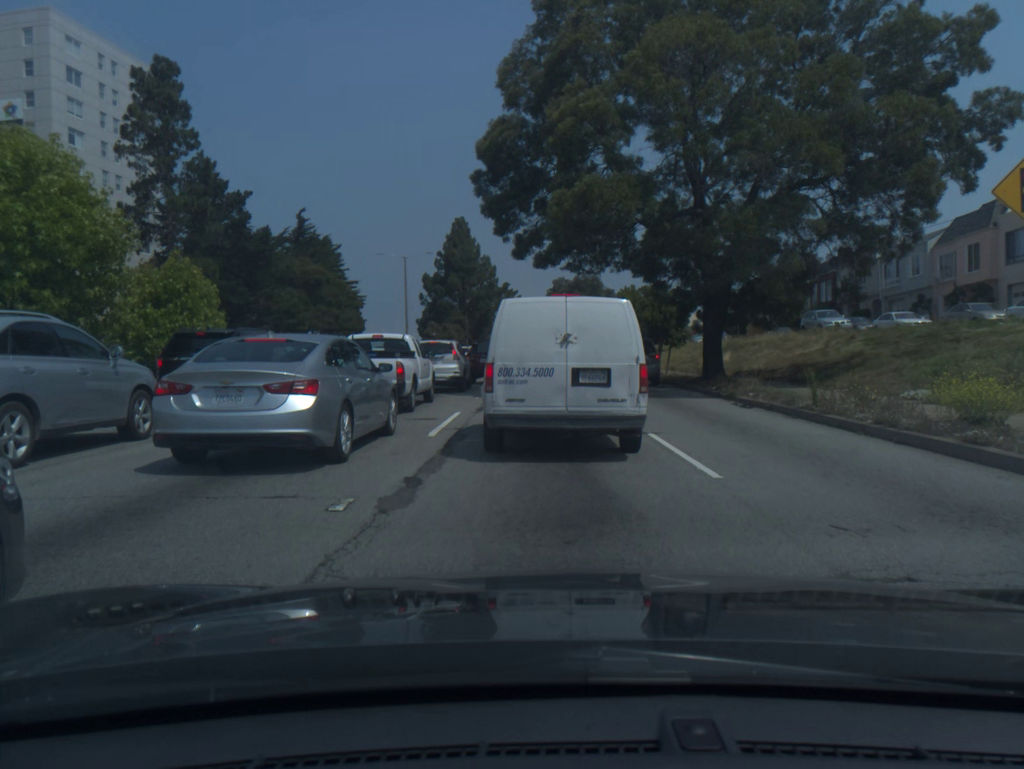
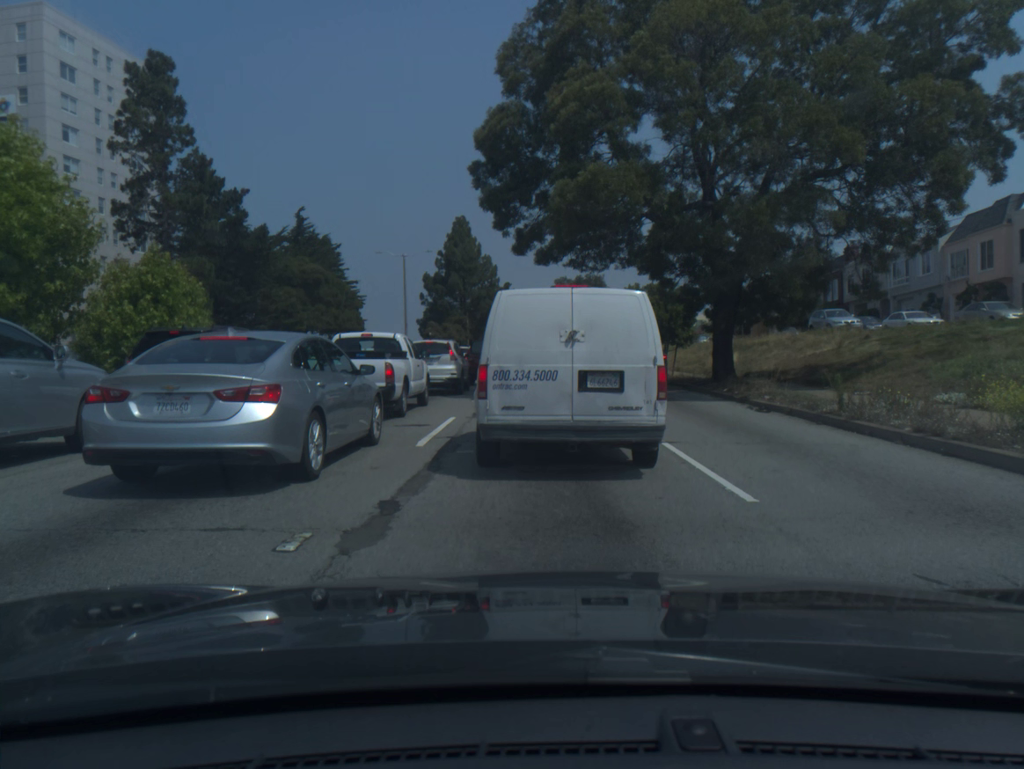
(0.0, +1.2) m; 0°
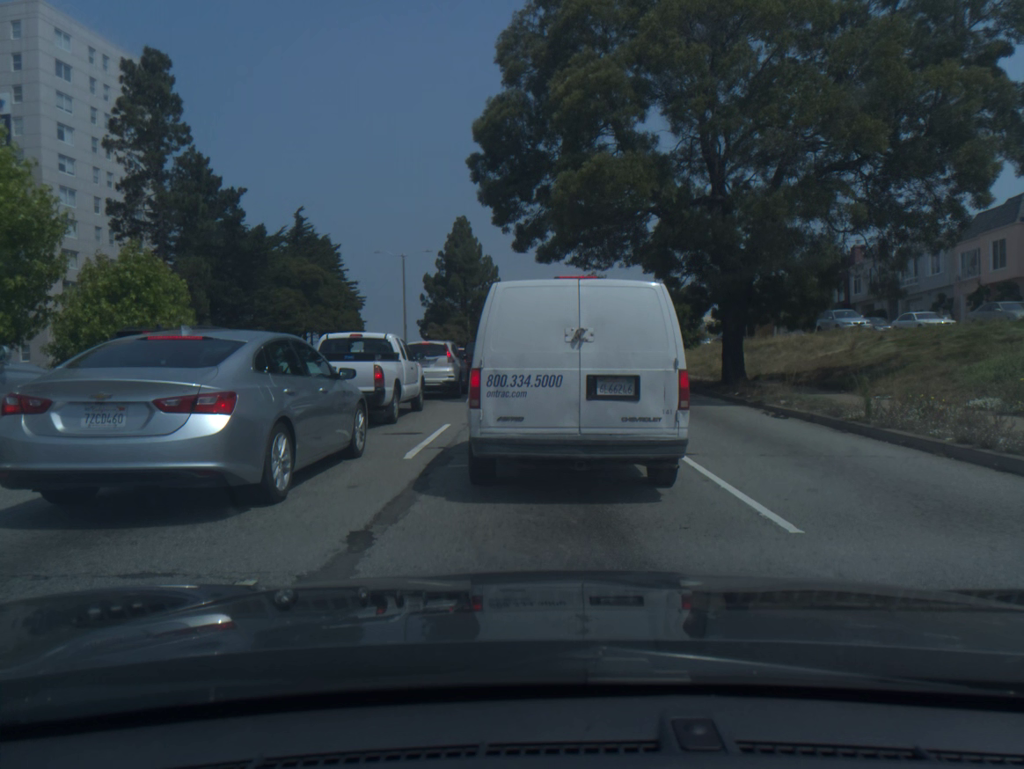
(0.0, +1.0) m; 0°
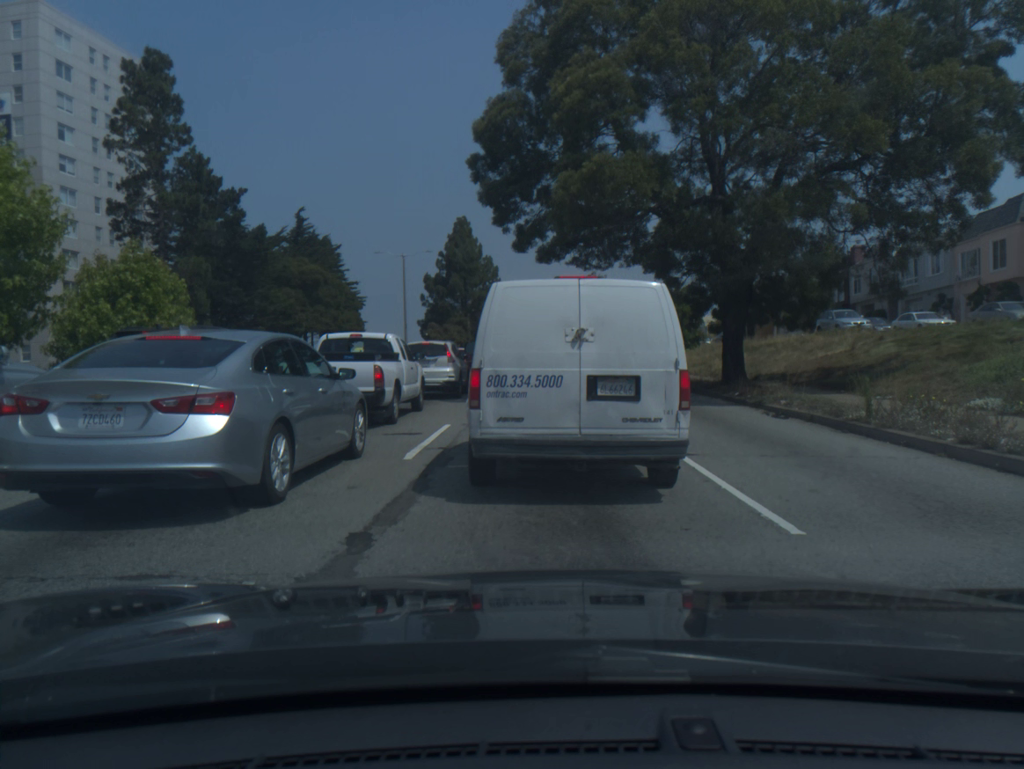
(0.0, 0.0) m; 0°
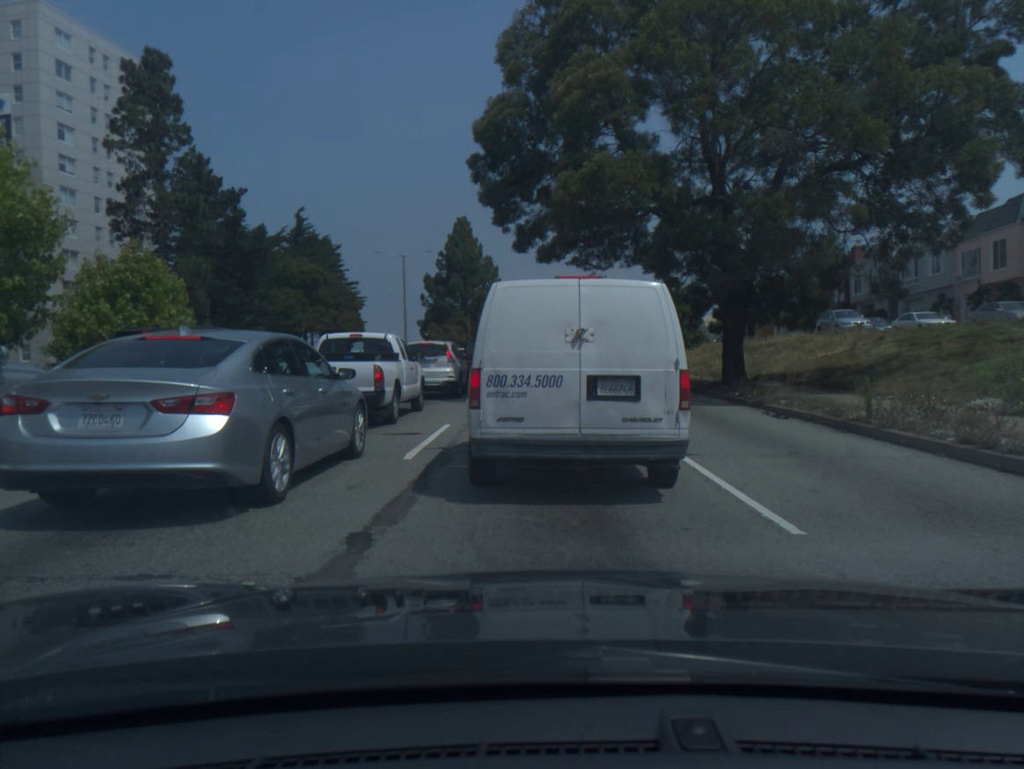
(0.0, 0.0) m; 0°
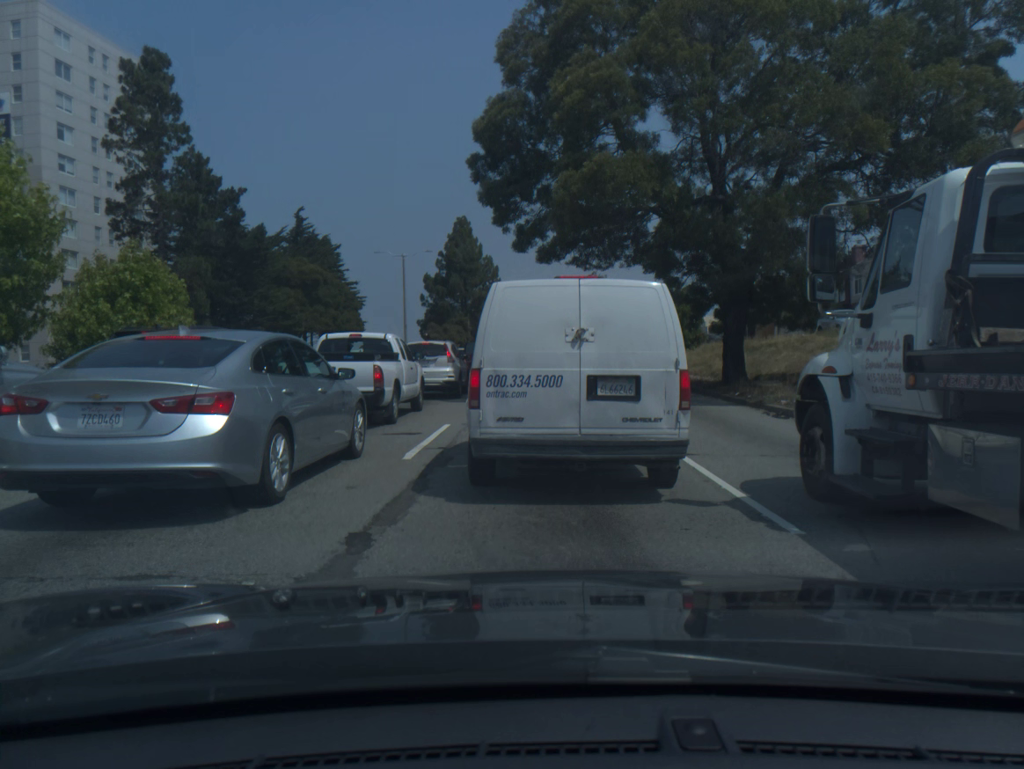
(0.0, 0.0) m; 0°
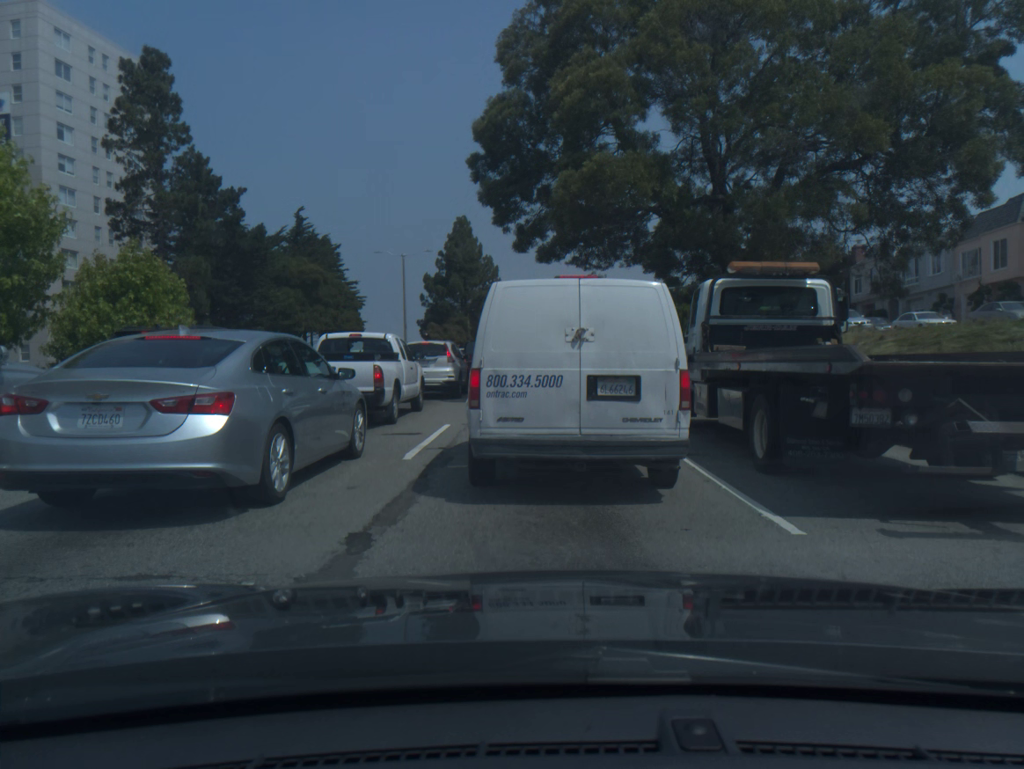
(0.0, 0.0) m; 0°
